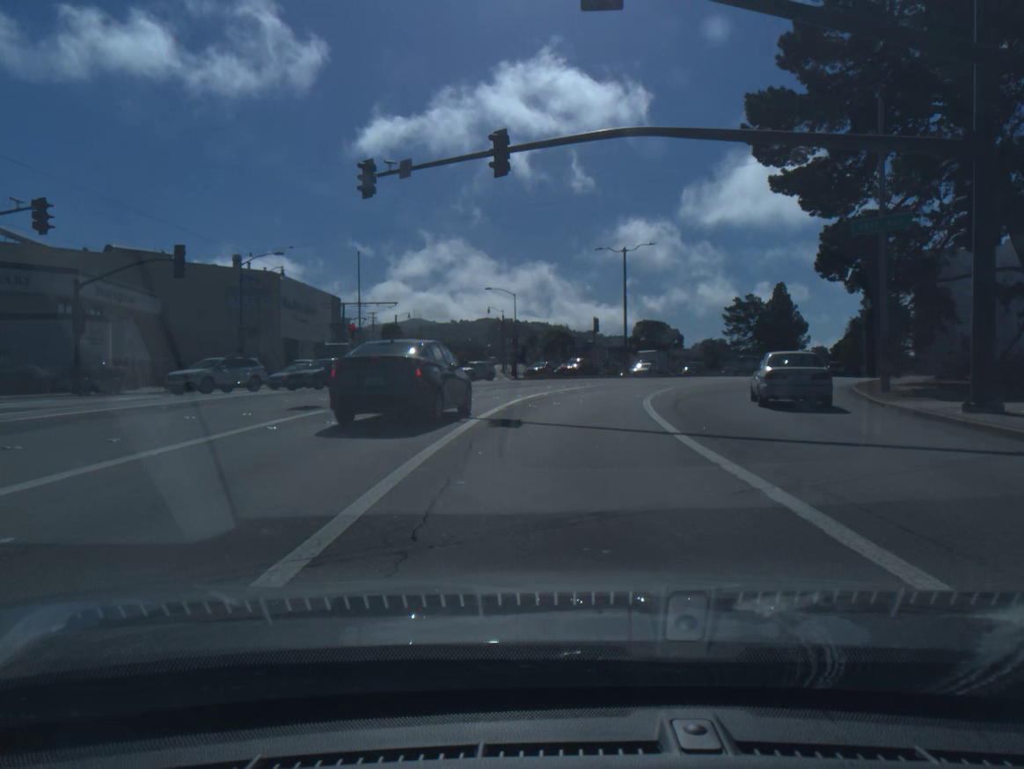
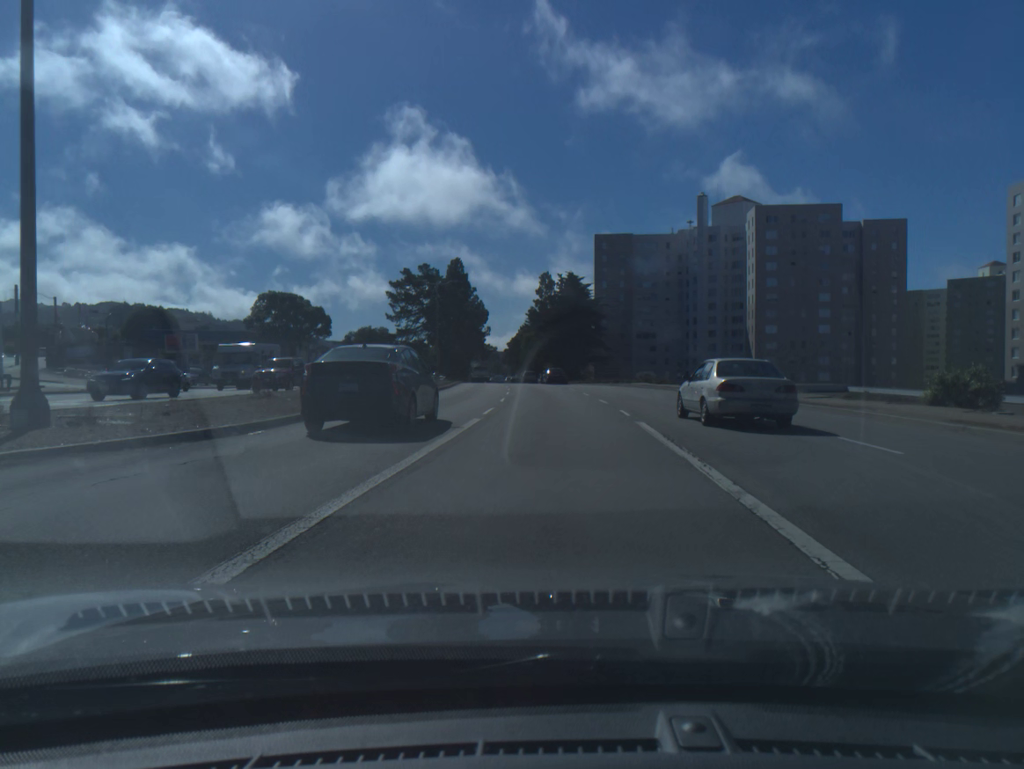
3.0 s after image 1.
(+8.0, +42.1) m; +25°
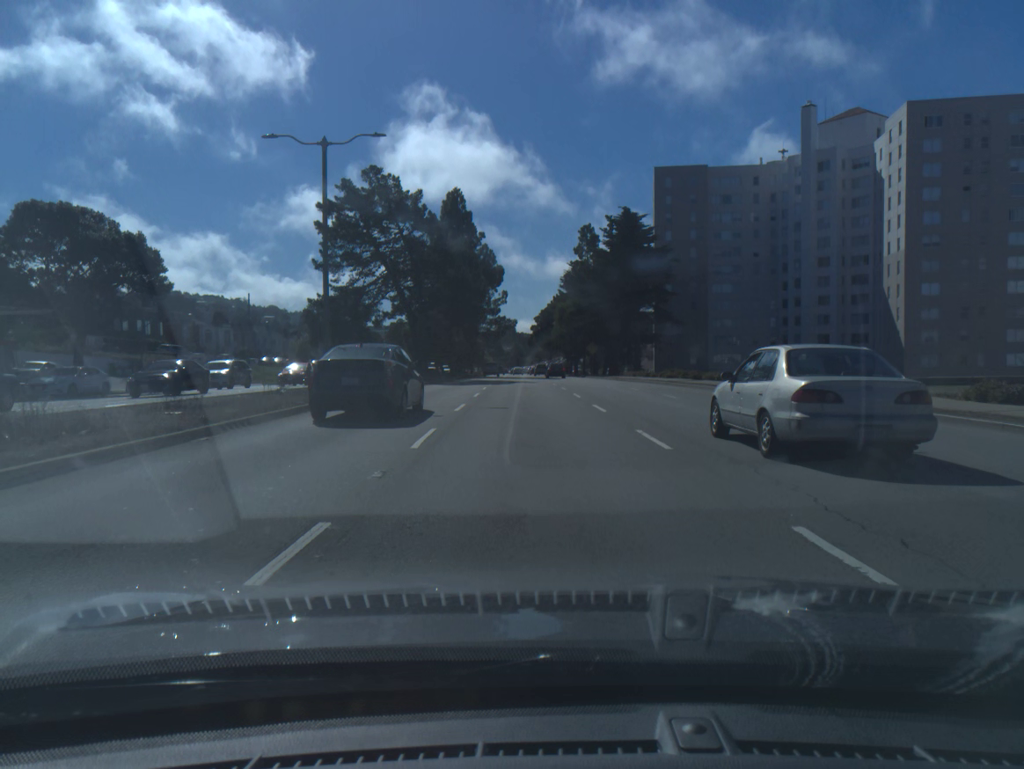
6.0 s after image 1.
(-0.7, +44.8) m; -3°
